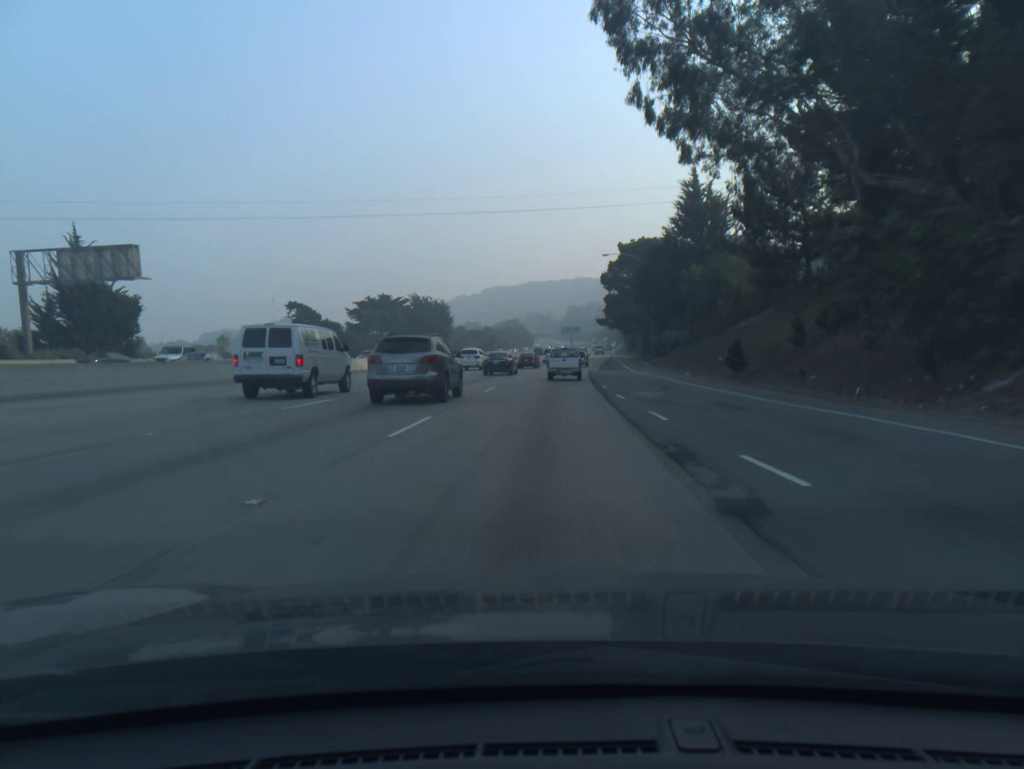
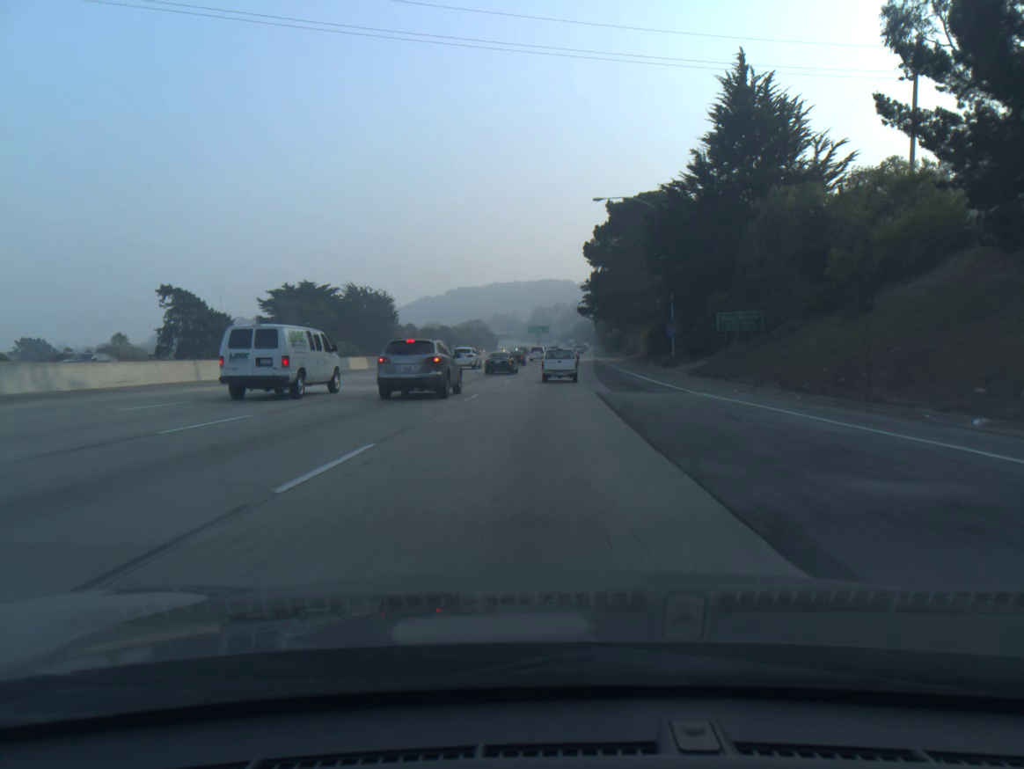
(+0.7, +33.8) m; +2°
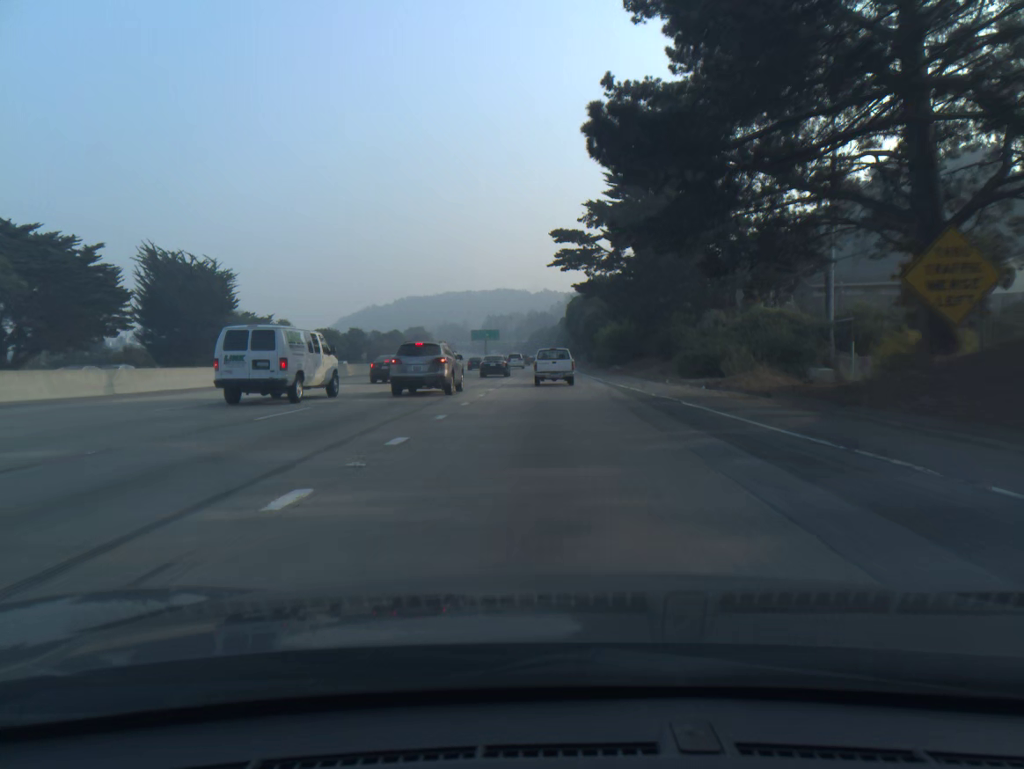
(+2.1, +67.5) m; +3°
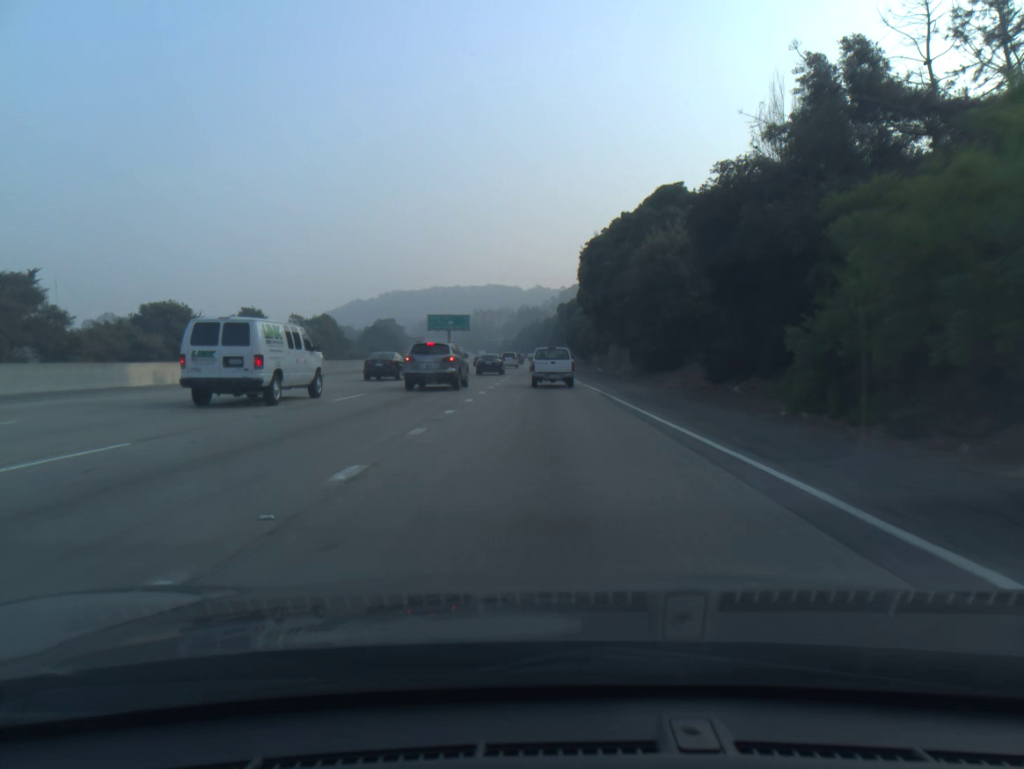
(+0.5, +65.8) m; +1°
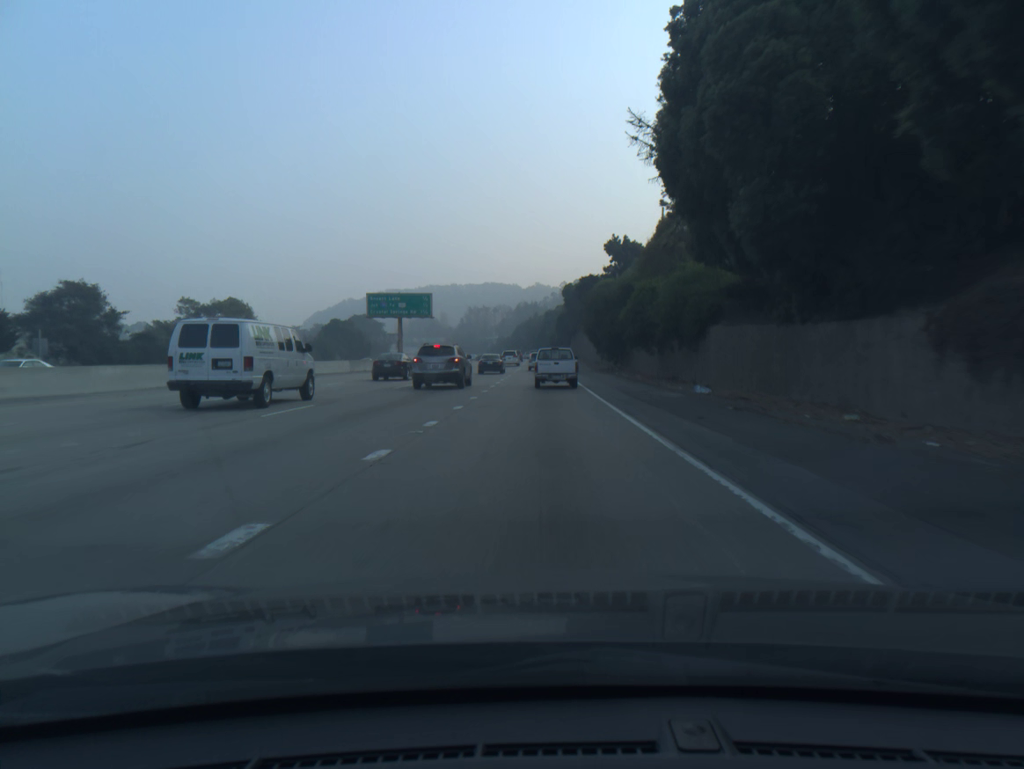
(0.0, +47.9) m; 0°
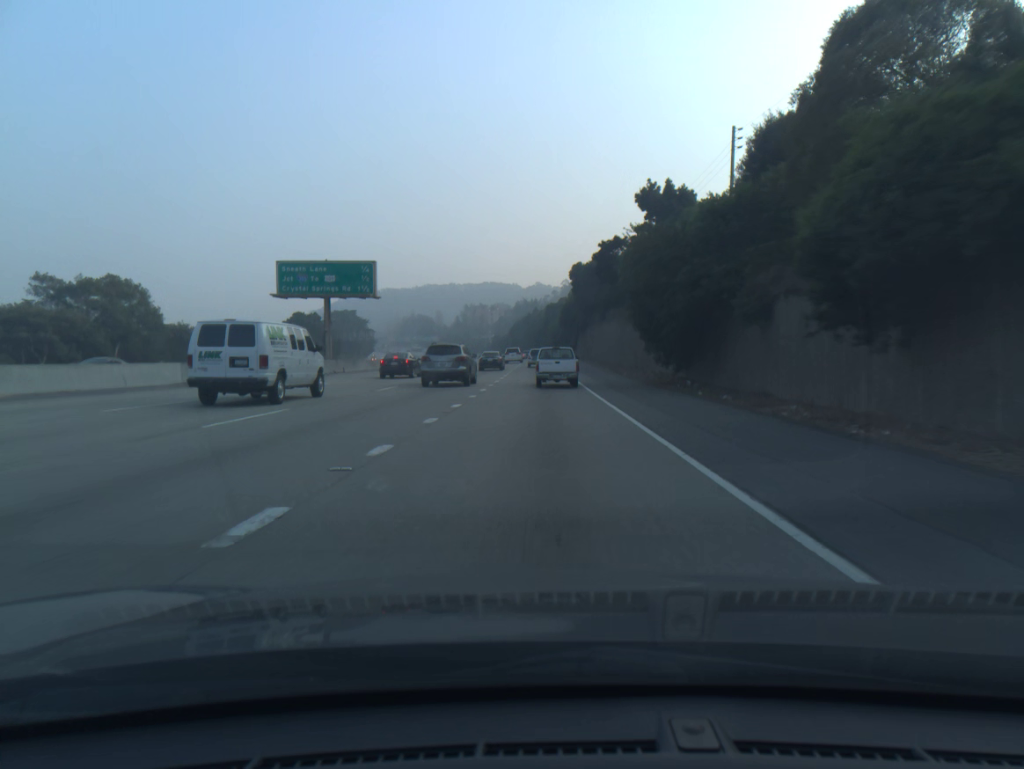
(0.0, +31.2) m; 0°
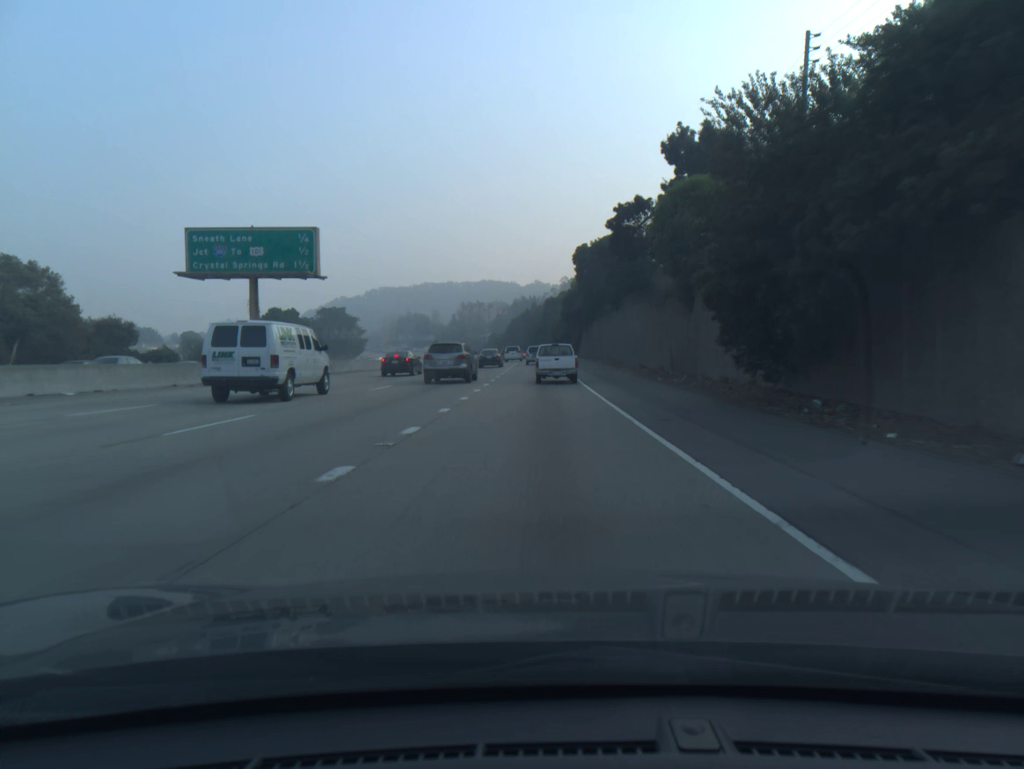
(0.0, +15.4) m; 0°
